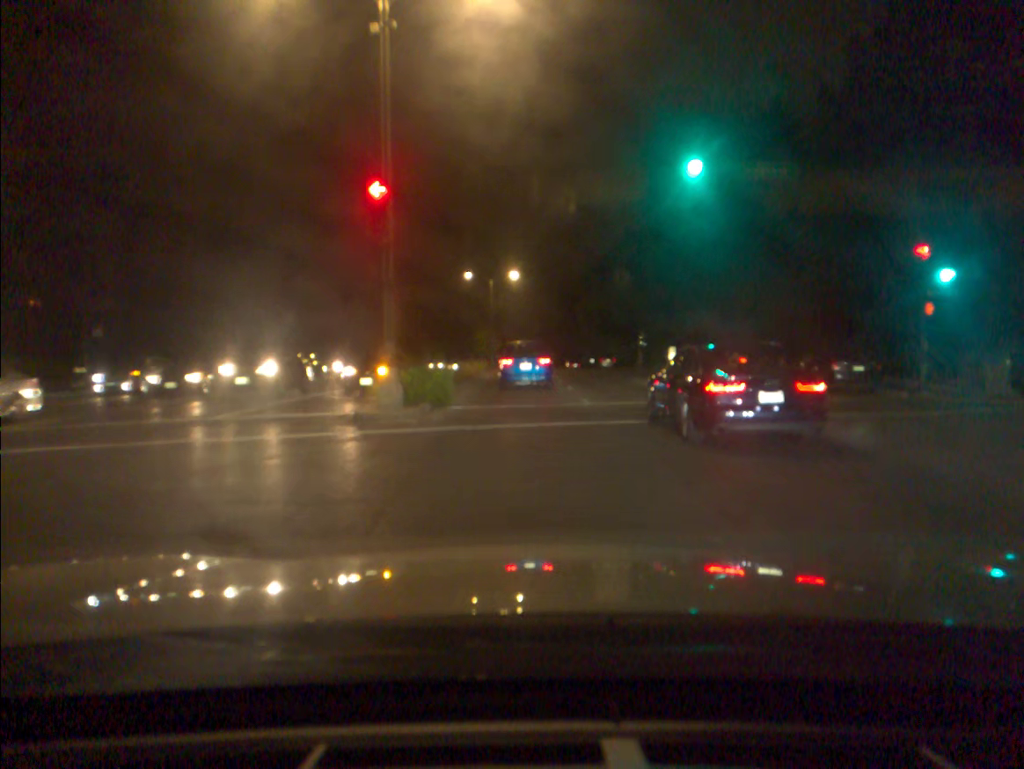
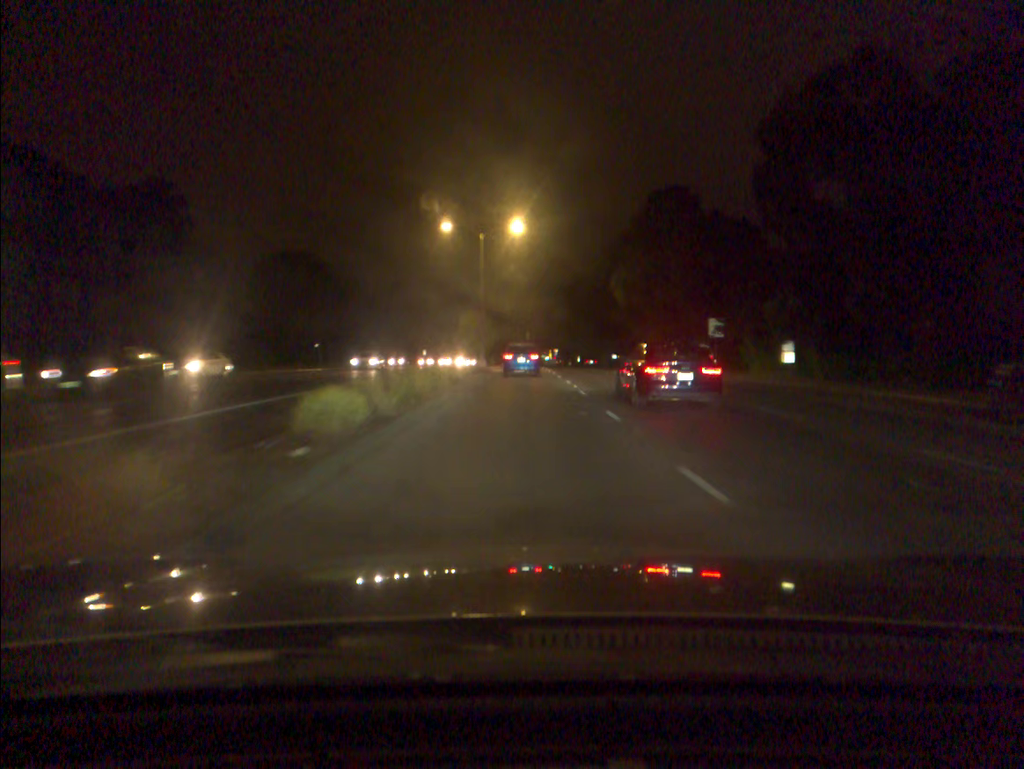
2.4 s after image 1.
(-0.2, +25.2) m; -1°
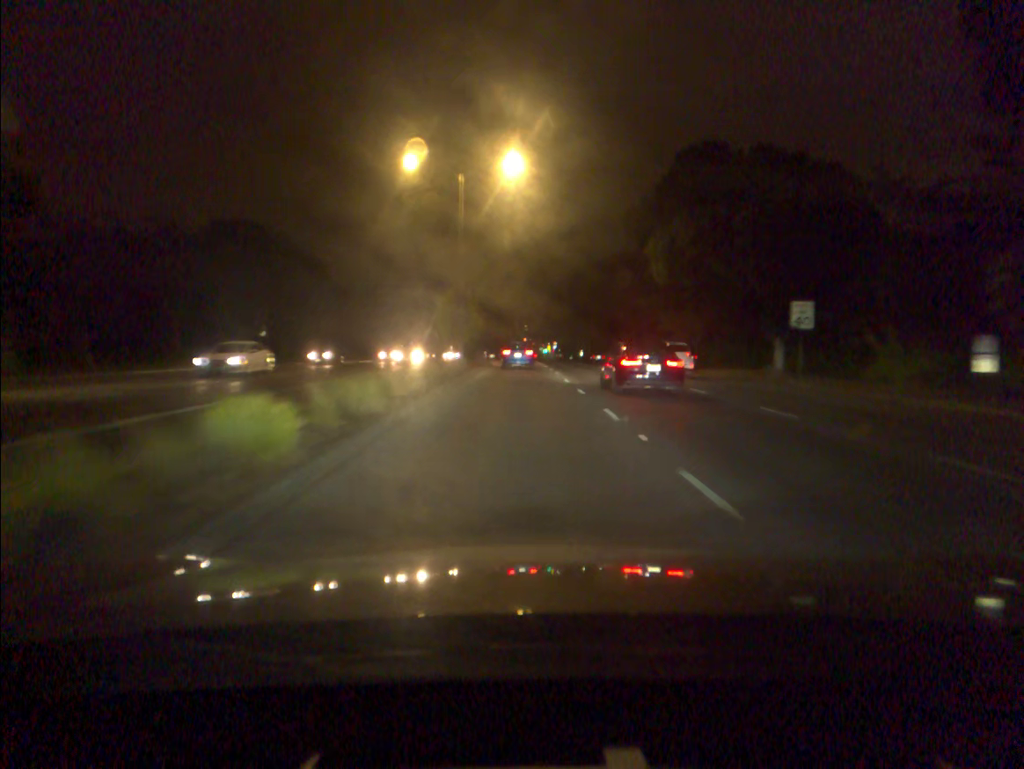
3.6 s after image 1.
(0.0, +15.3) m; 0°
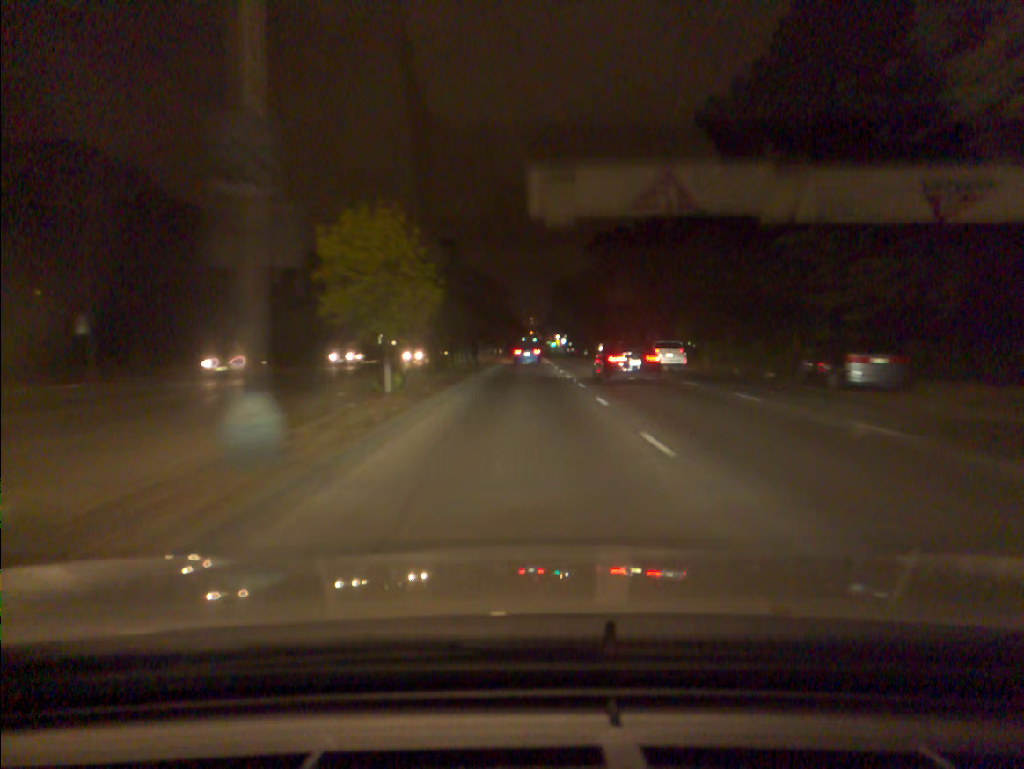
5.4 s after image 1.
(0.0, +26.1) m; 0°
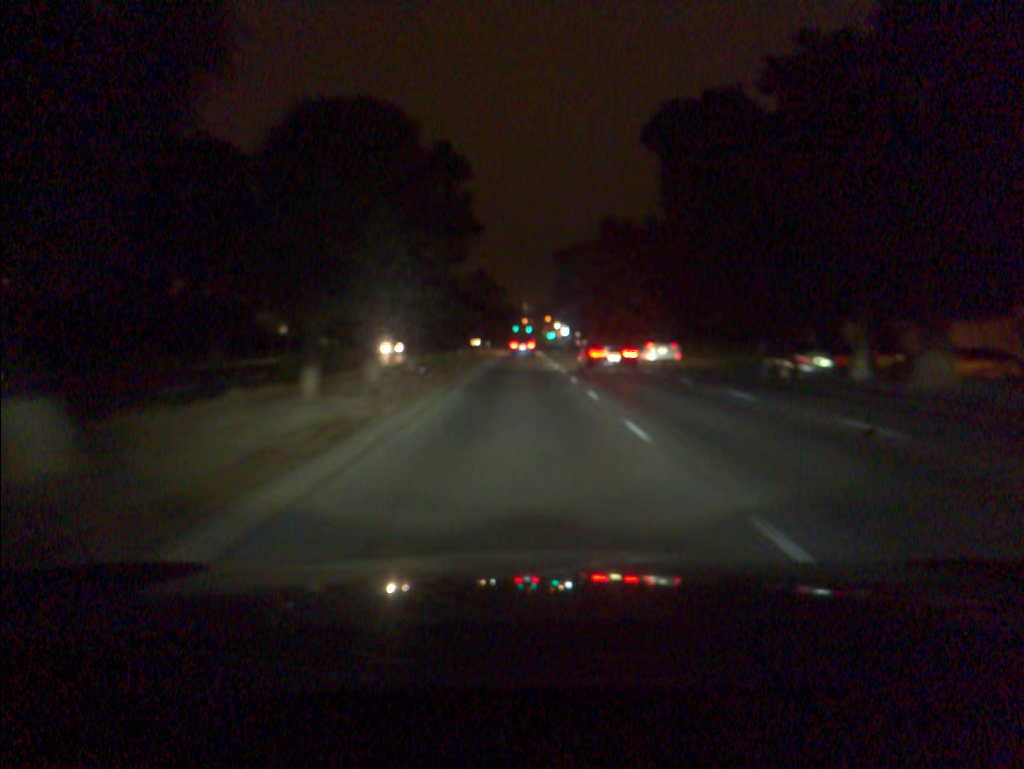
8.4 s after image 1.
(+0.2, +49.4) m; 0°
